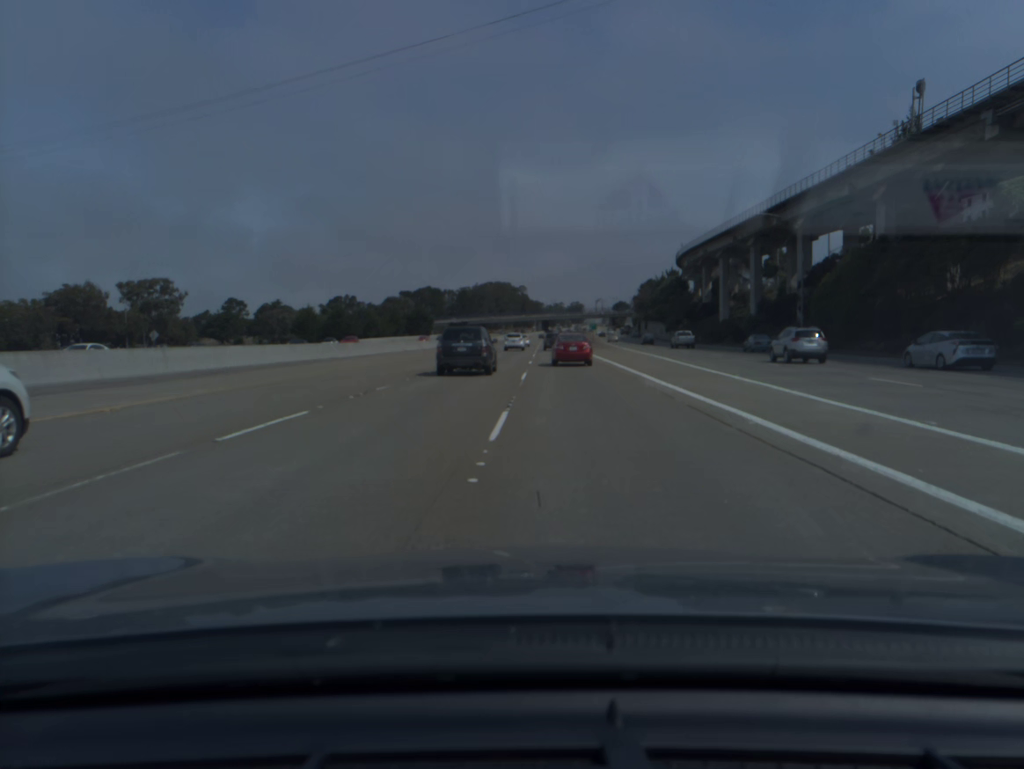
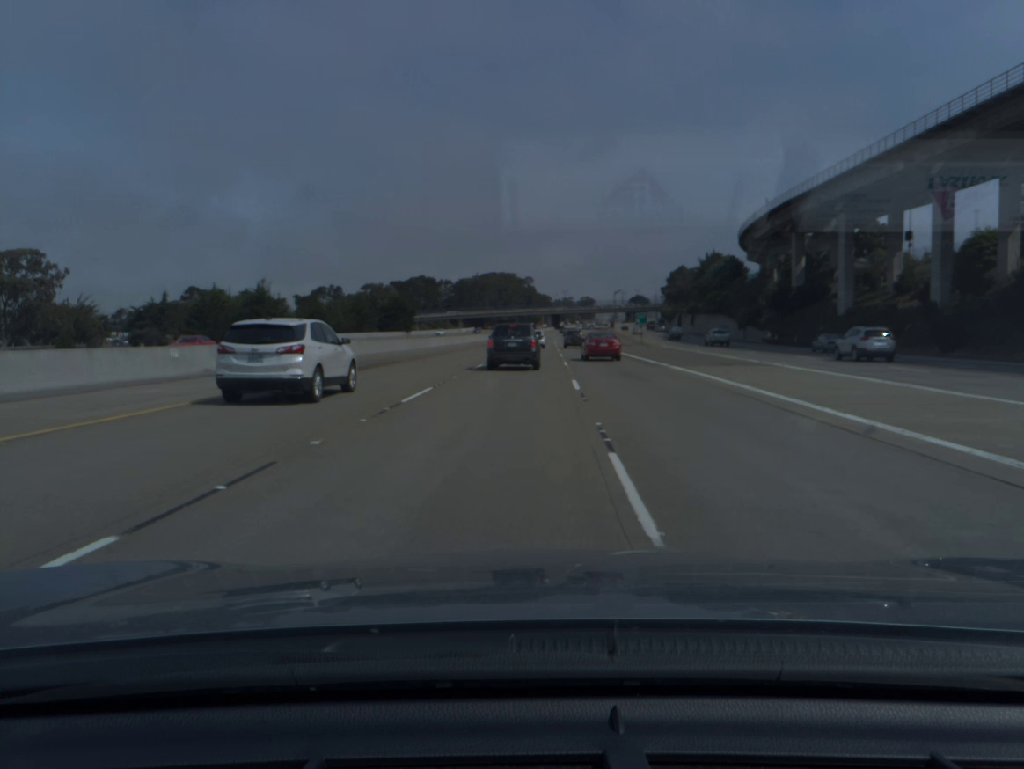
(-0.3, +48.8) m; 0°
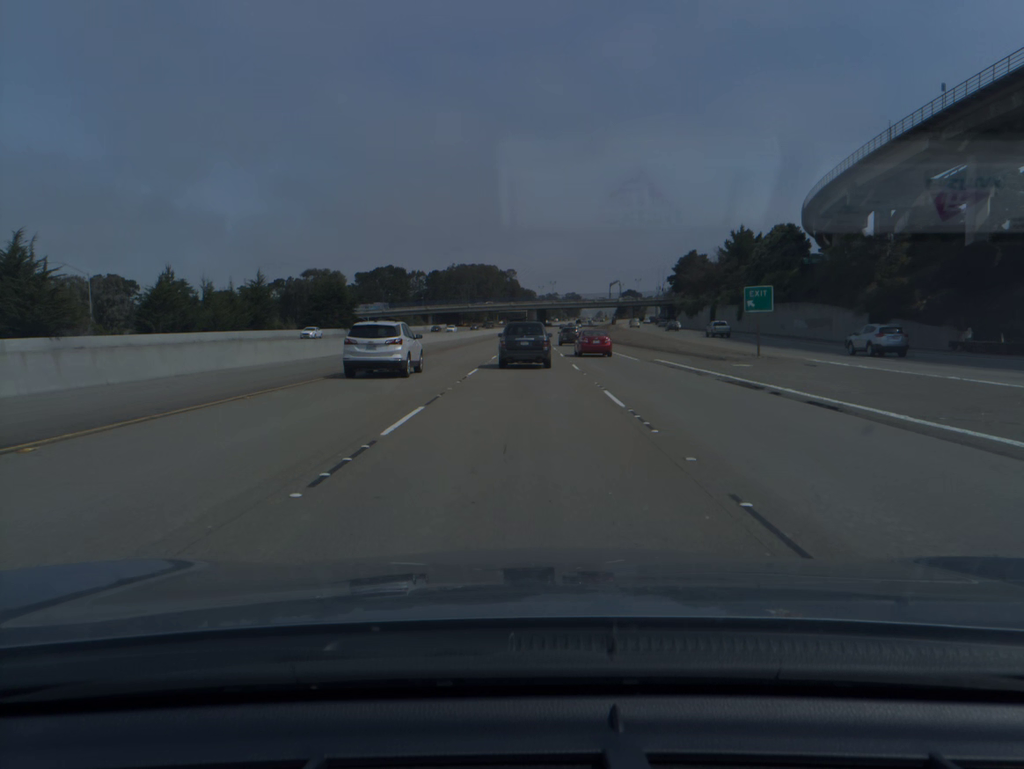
(+0.6, +49.4) m; +1°
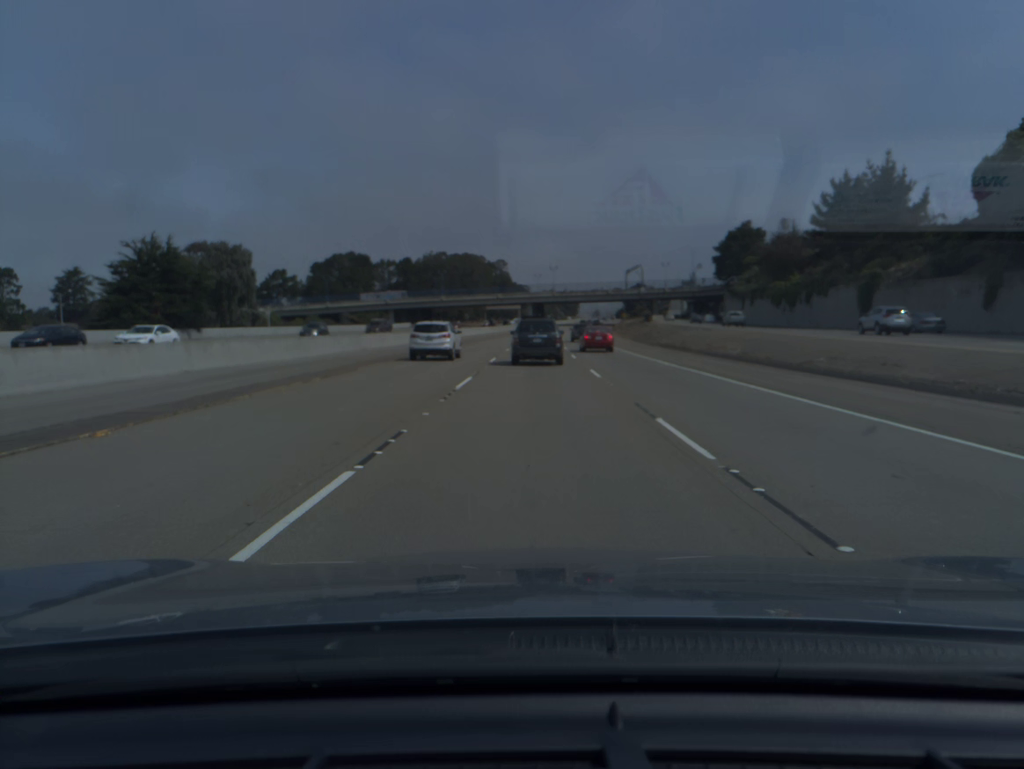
(+0.3, +63.9) m; +1°
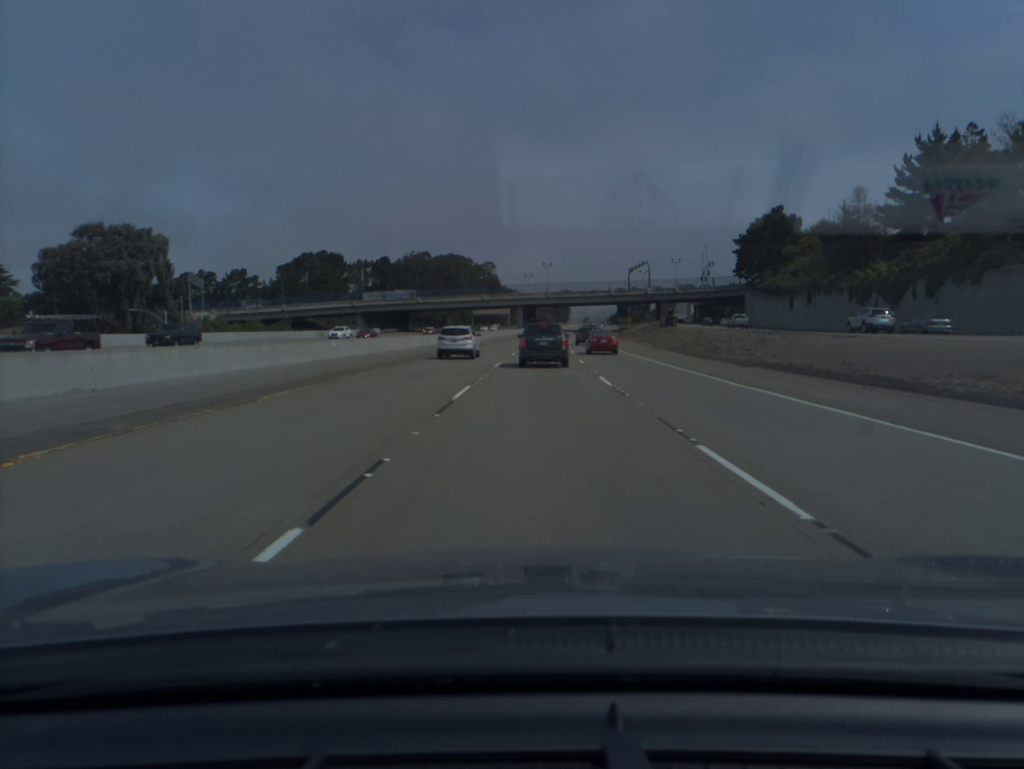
(+0.1, +31.2) m; +1°
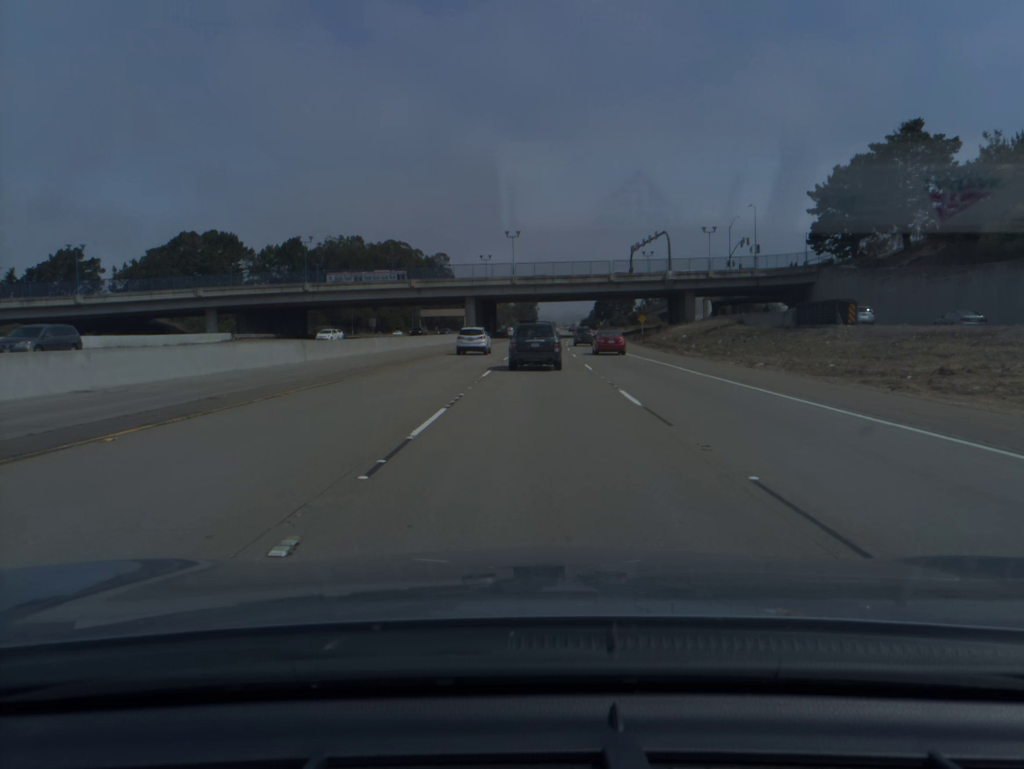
(+1.5, +63.4) m; +2°
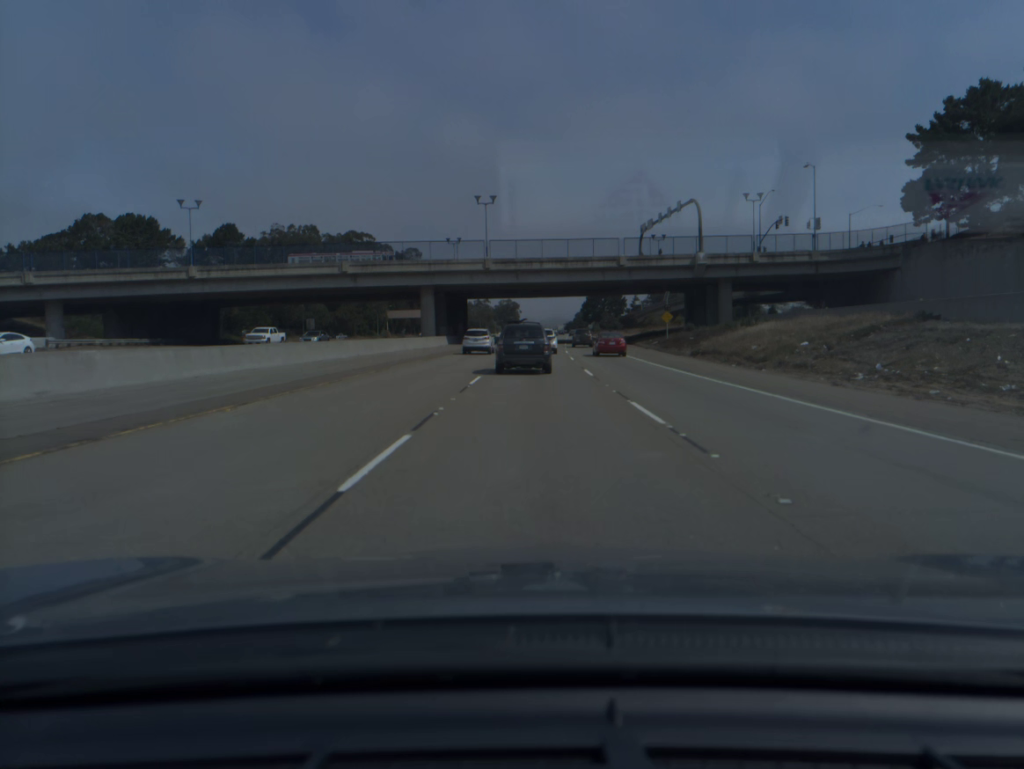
(+0.4, +32.3) m; +1°
